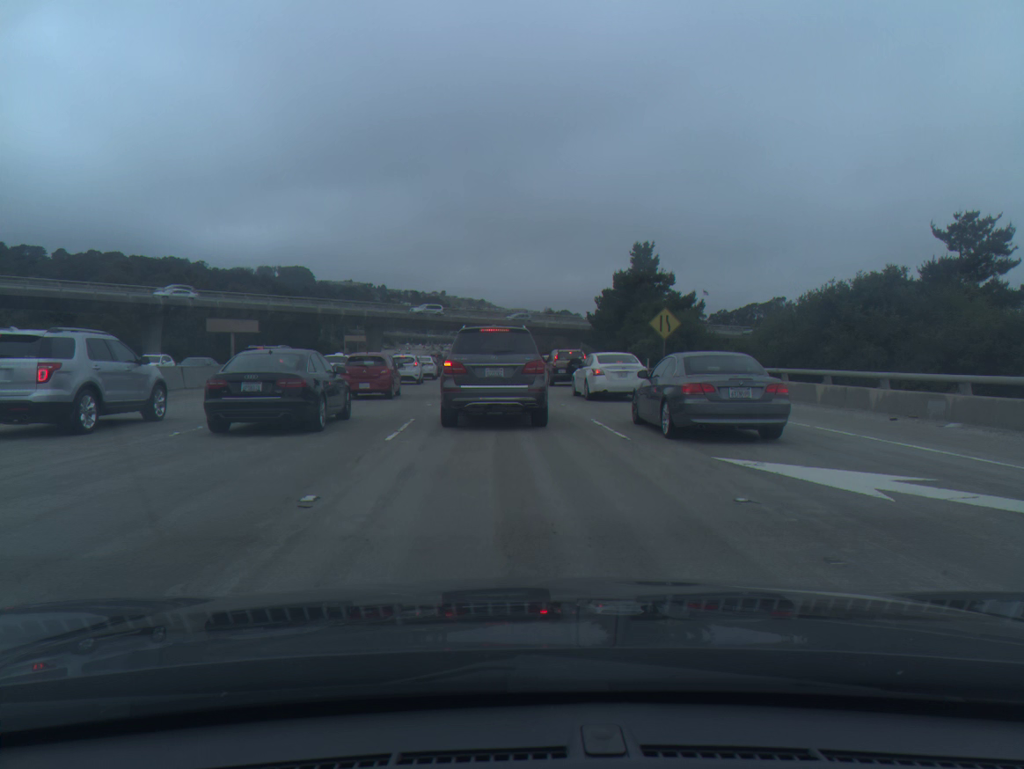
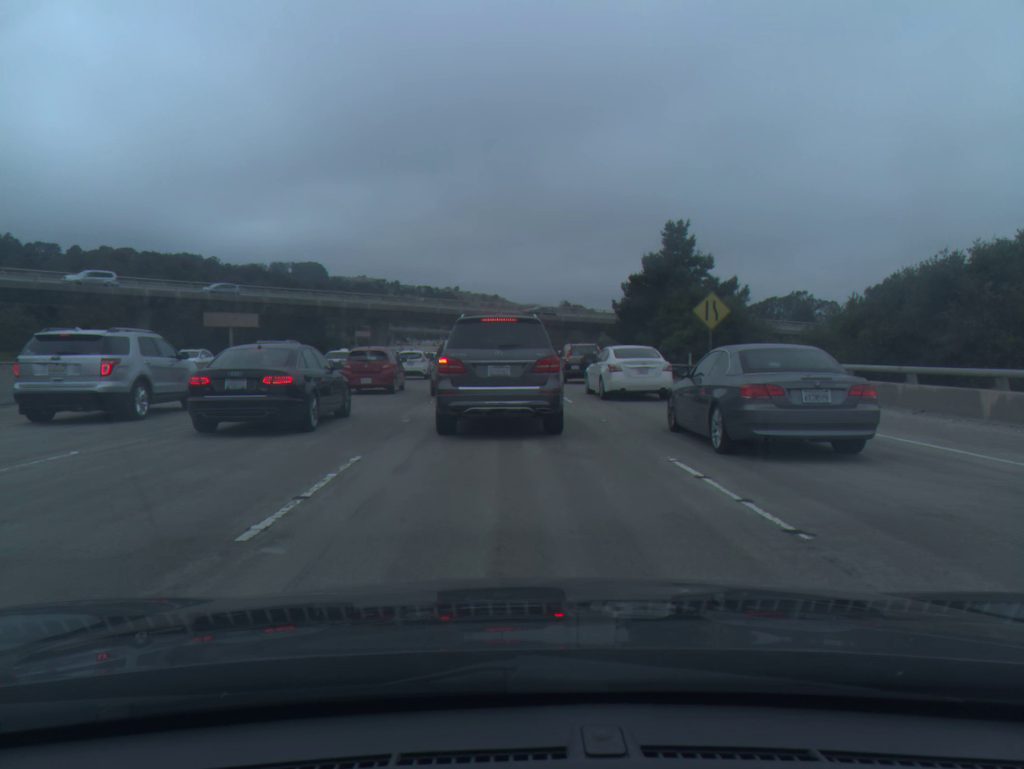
(-0.1, +7.0) m; -1°
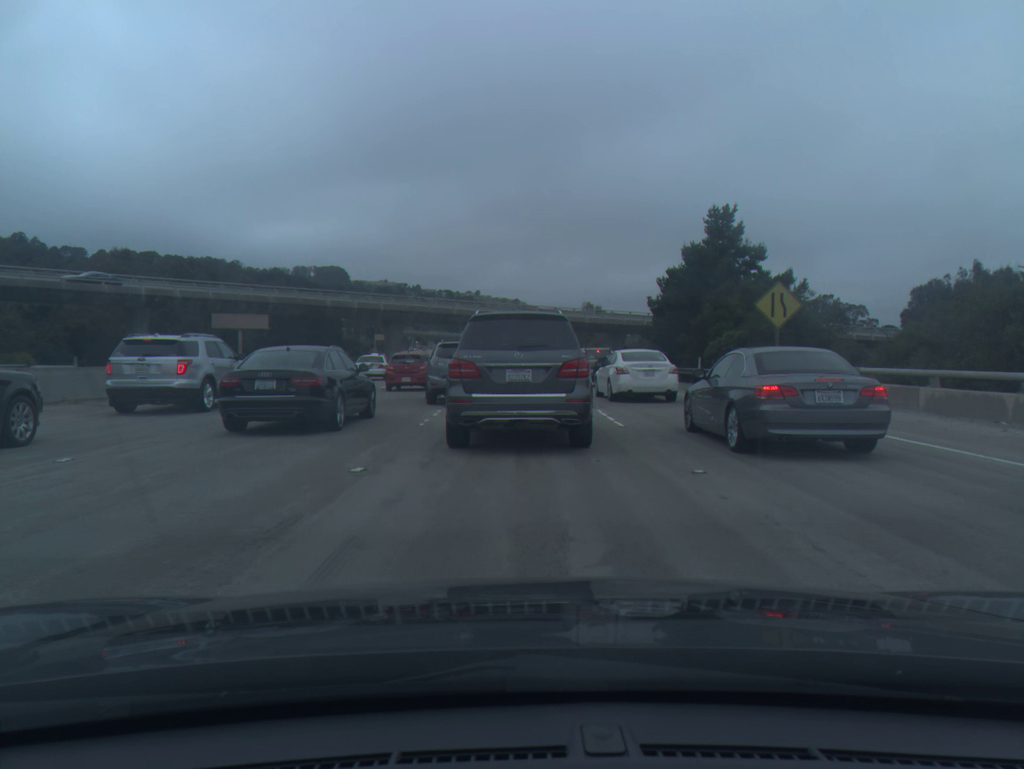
(-0.1, +6.2) m; -1°
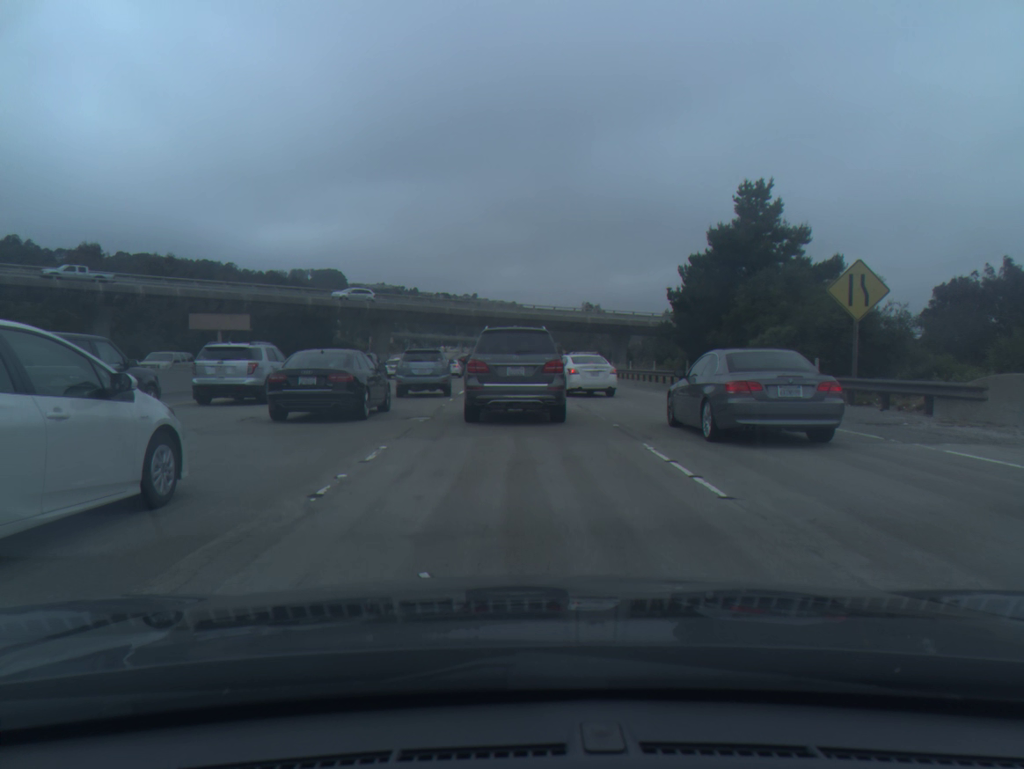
(0.0, +7.0) m; +1°
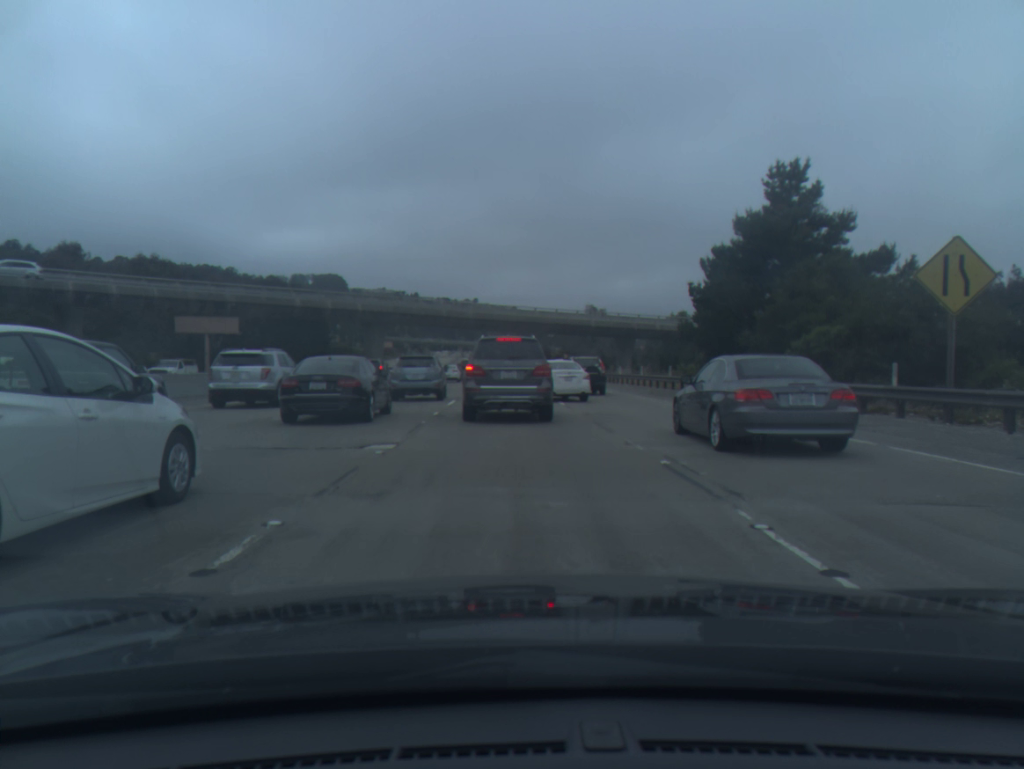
(0.0, +4.7) m; 0°
